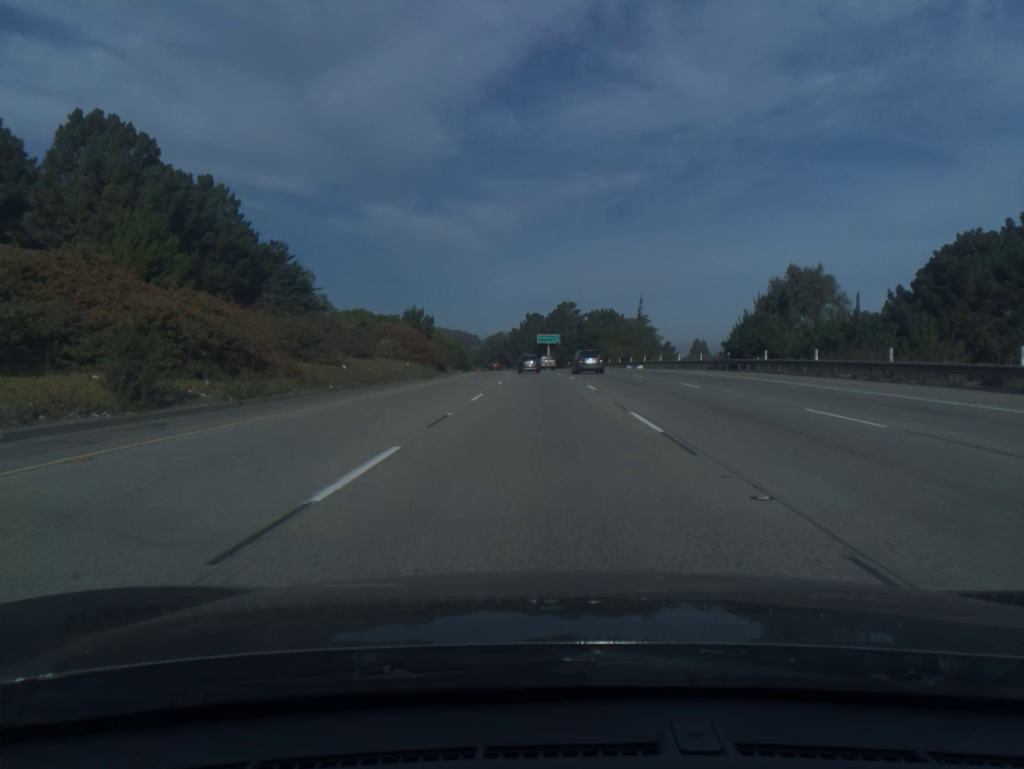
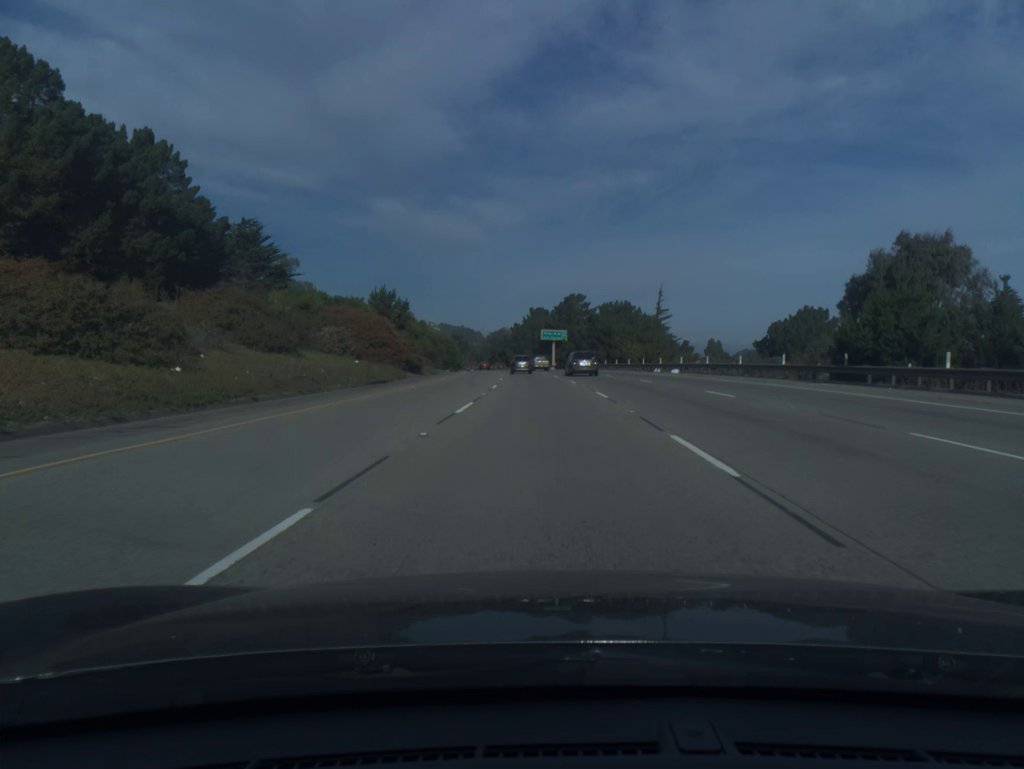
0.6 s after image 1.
(-0.1, +19.0) m; 0°
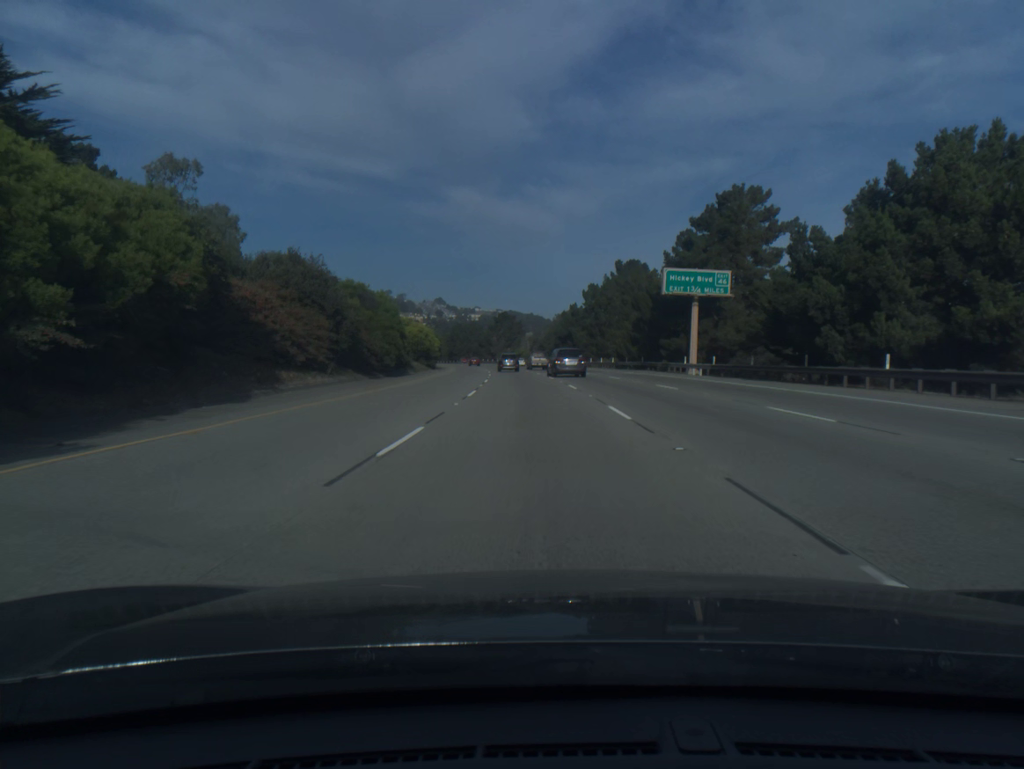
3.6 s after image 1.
(-3.3, +95.2) m; -5°
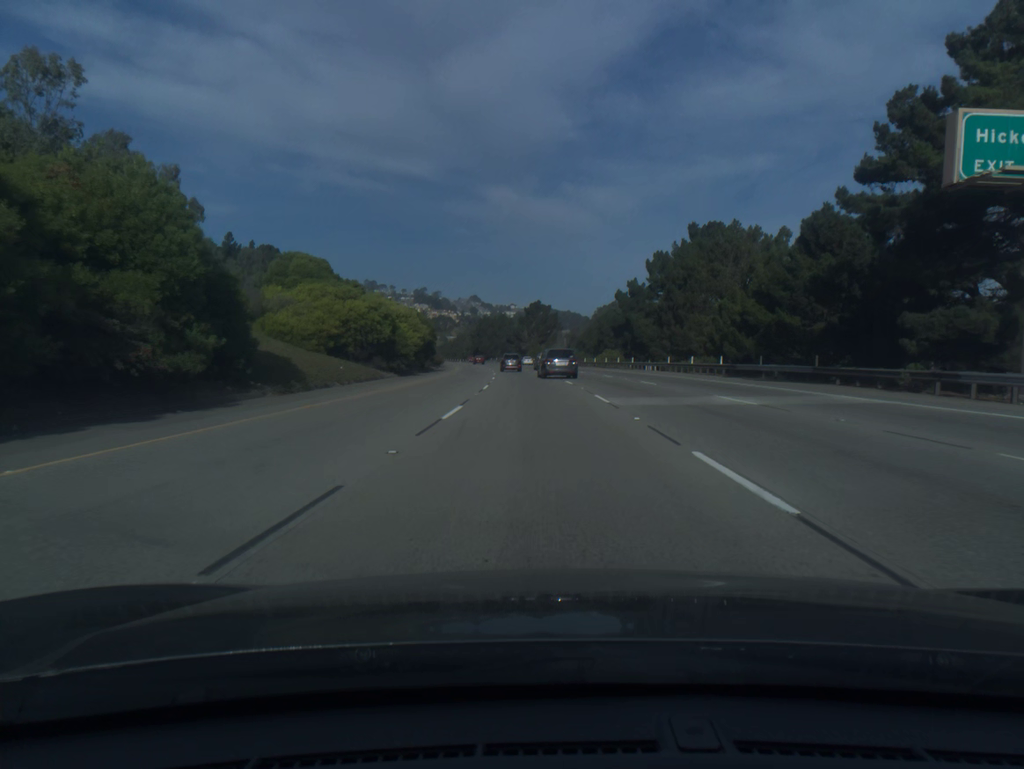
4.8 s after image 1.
(-0.9, +38.2) m; -3°
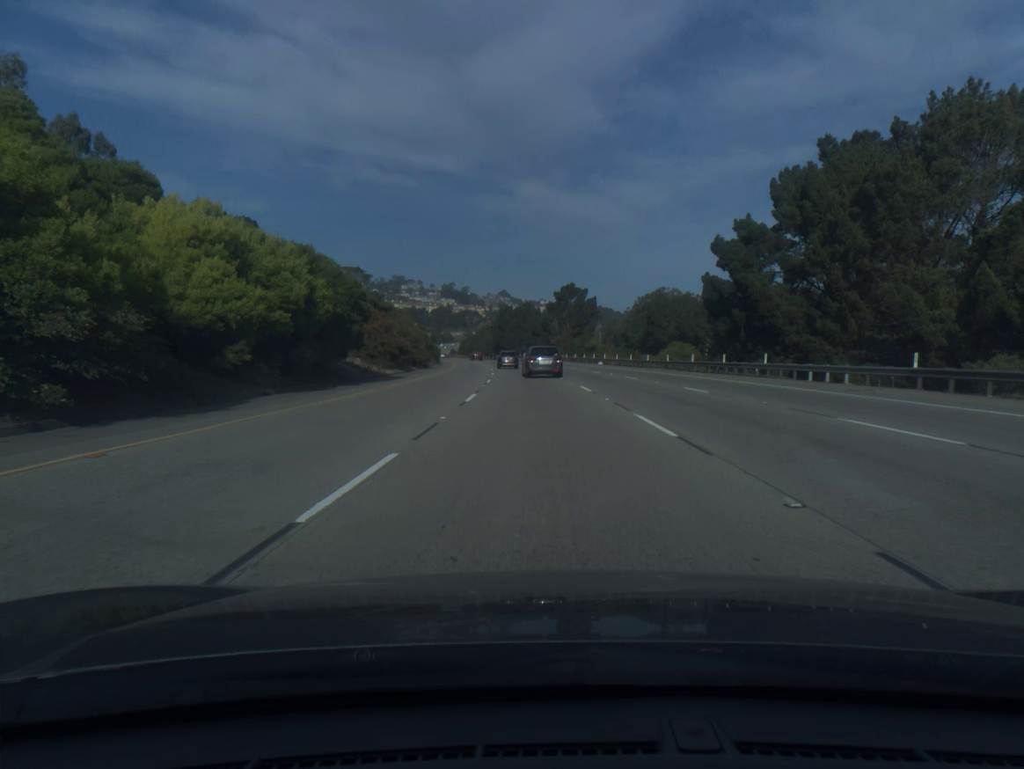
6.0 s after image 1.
(-0.7, +38.3) m; -2°
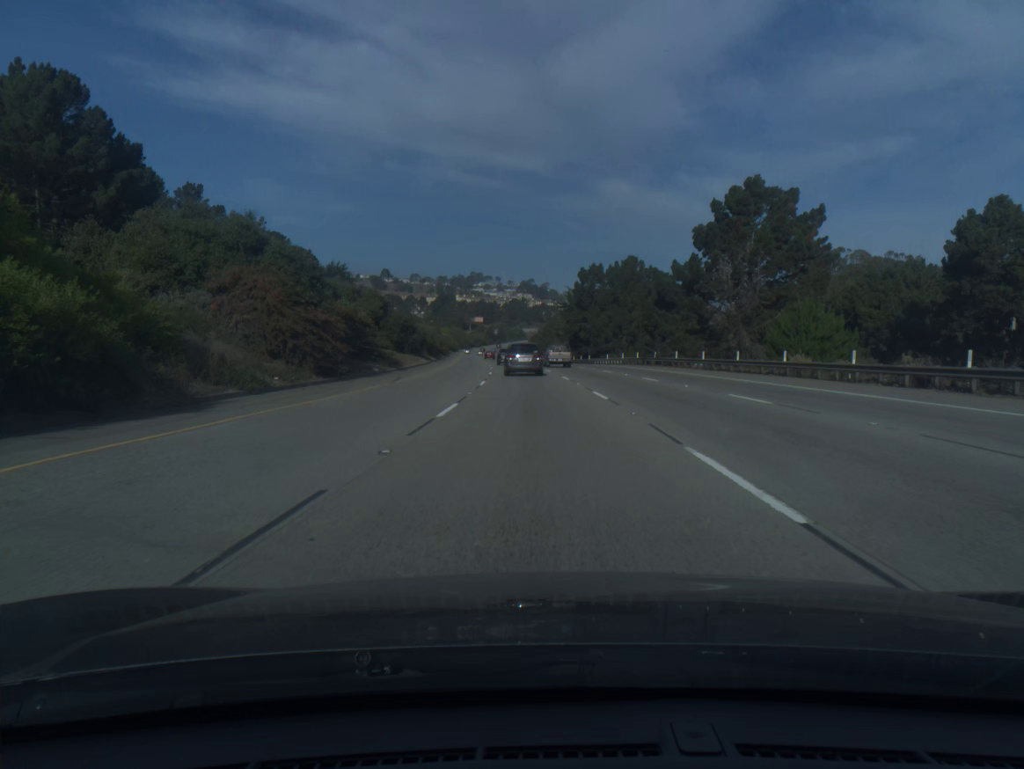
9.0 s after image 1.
(-4.5, +93.4) m; -6°
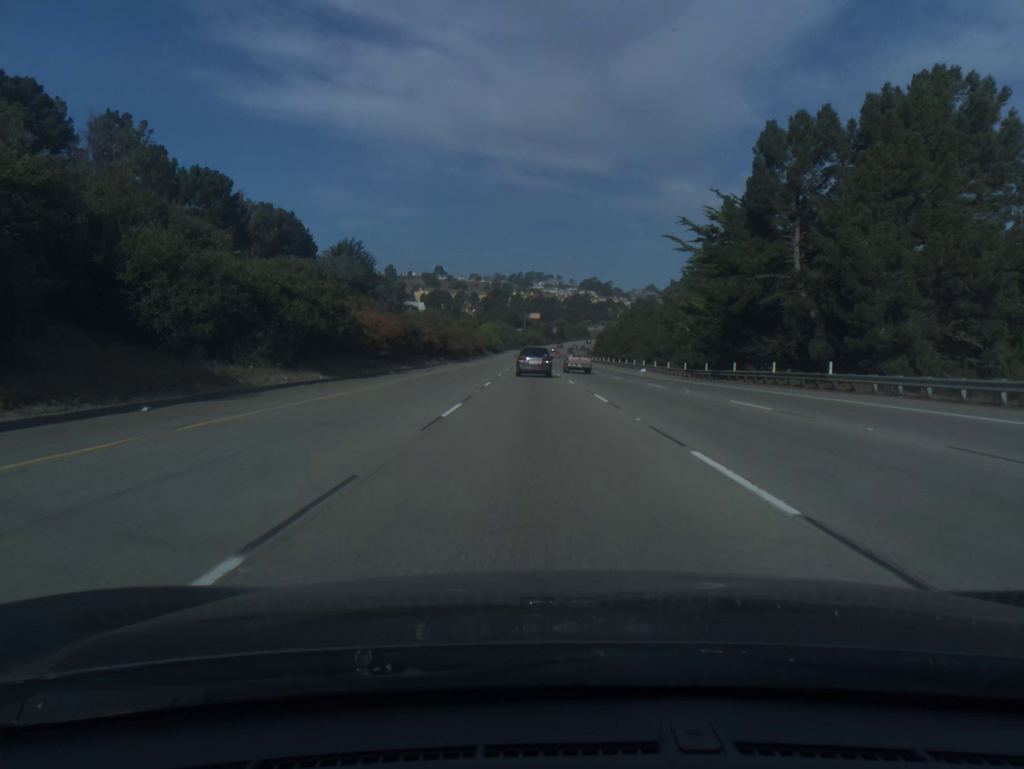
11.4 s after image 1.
(-2.9, +72.6) m; -4°
